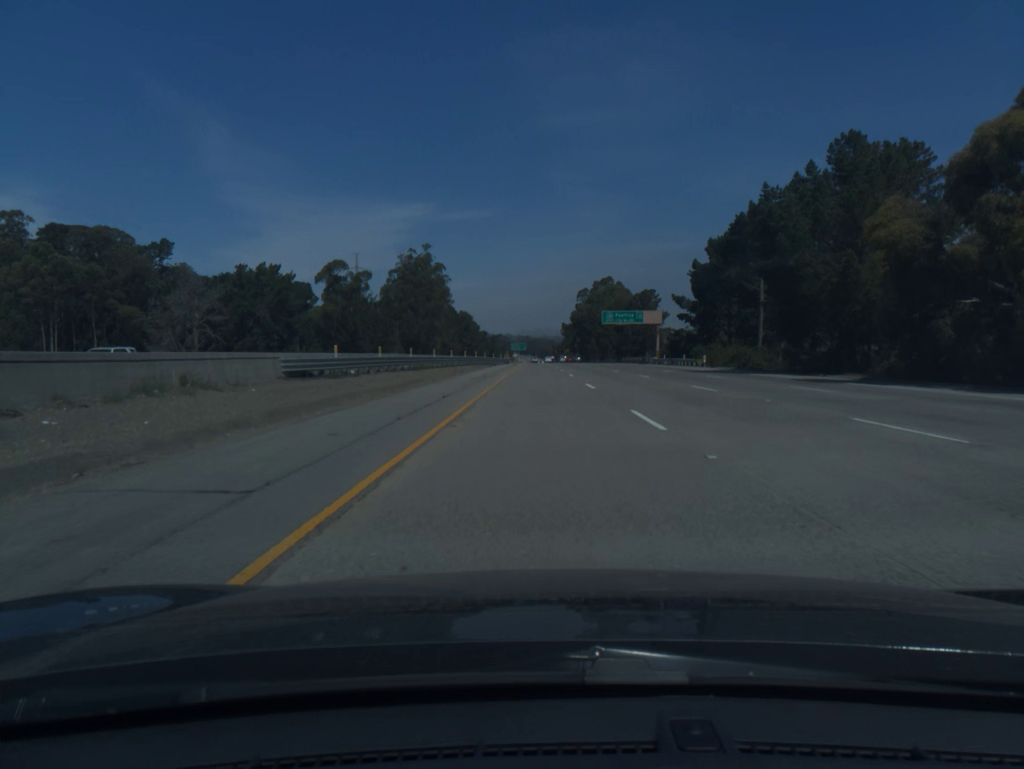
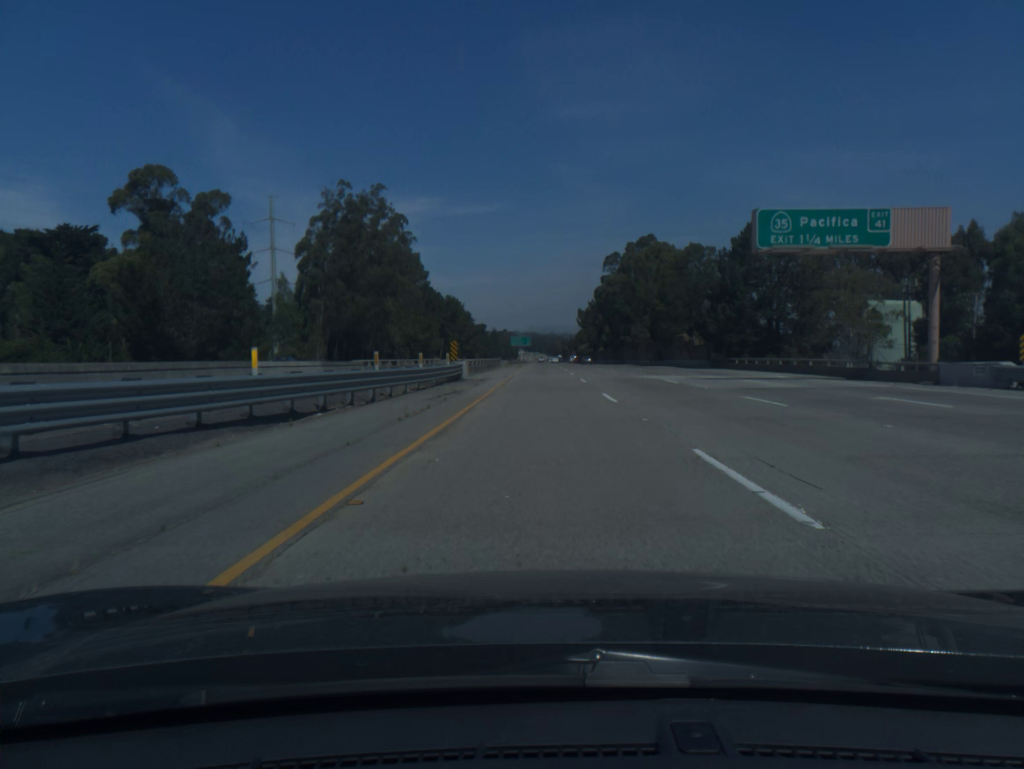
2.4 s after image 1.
(-0.3, +80.1) m; 0°
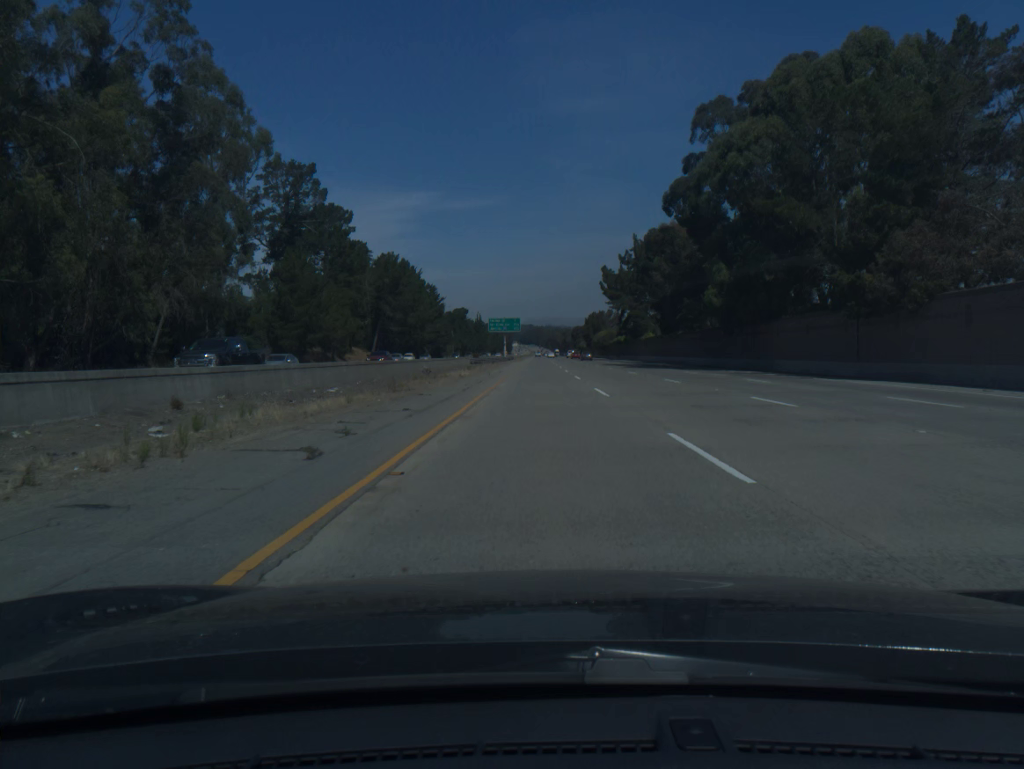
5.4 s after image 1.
(+0.2, +100.5) m; 0°
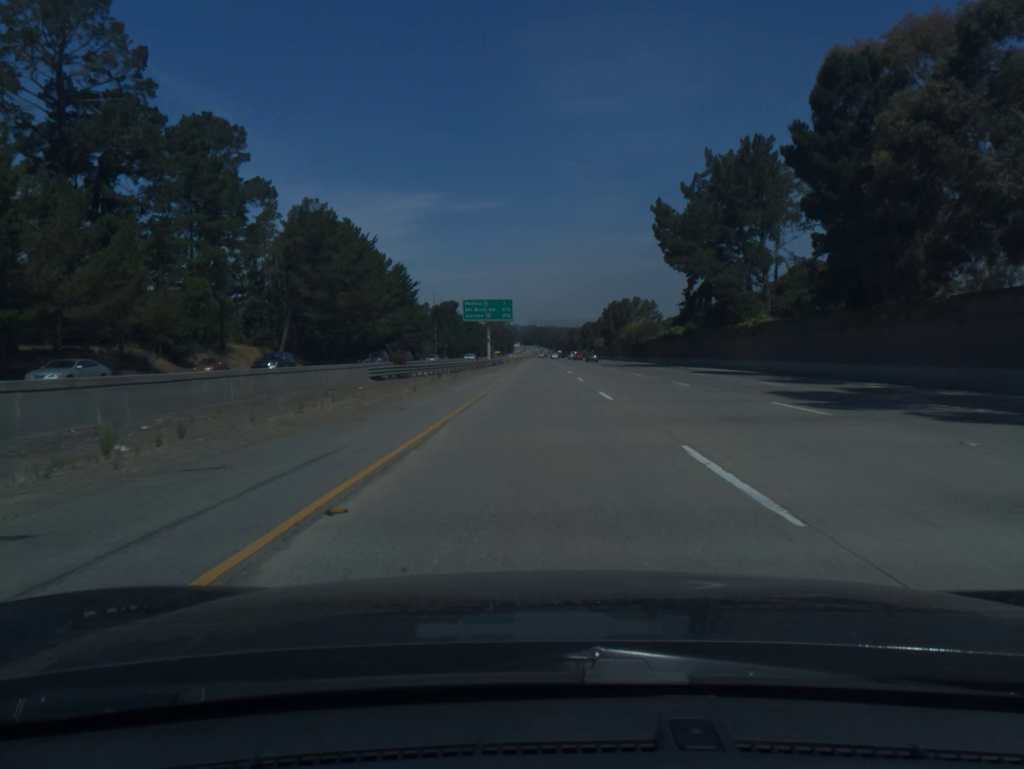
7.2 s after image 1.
(-0.1, +60.3) m; 0°
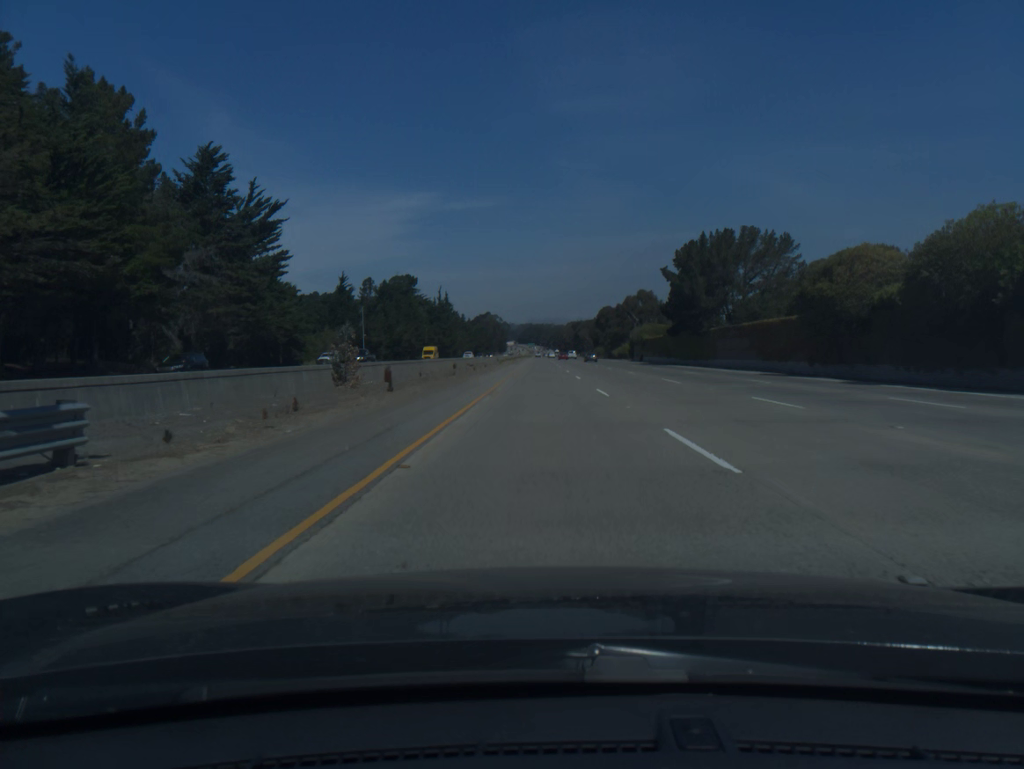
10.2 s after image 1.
(0.0, +100.3) m; 0°
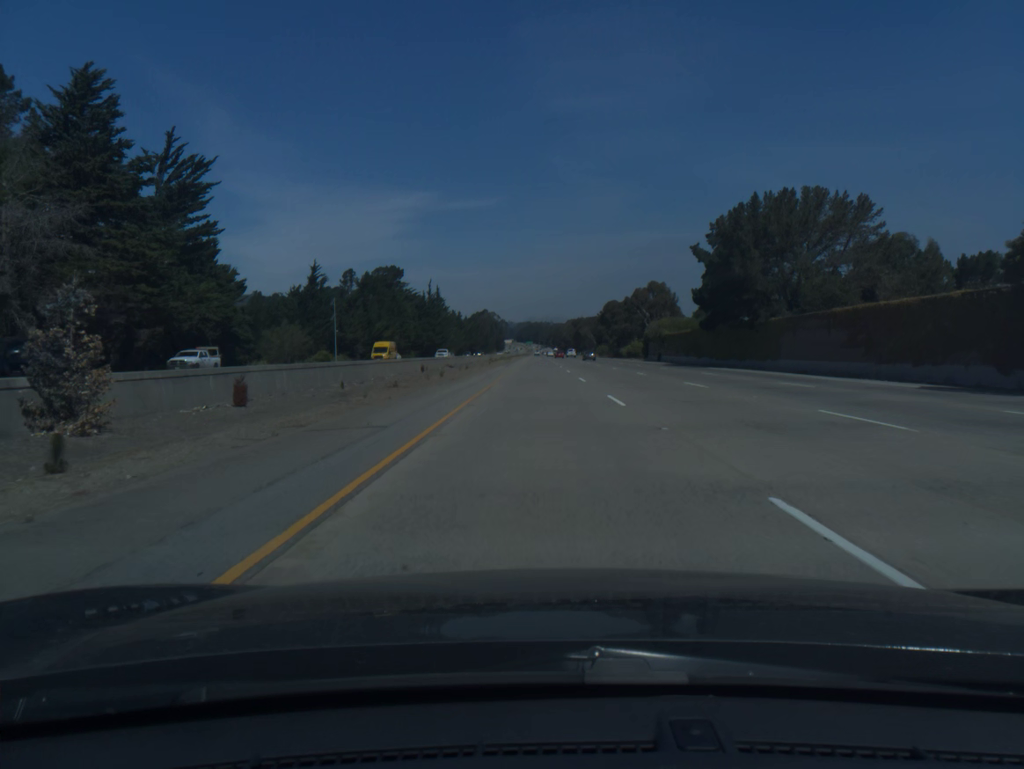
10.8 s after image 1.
(0.0, +20.0) m; 0°
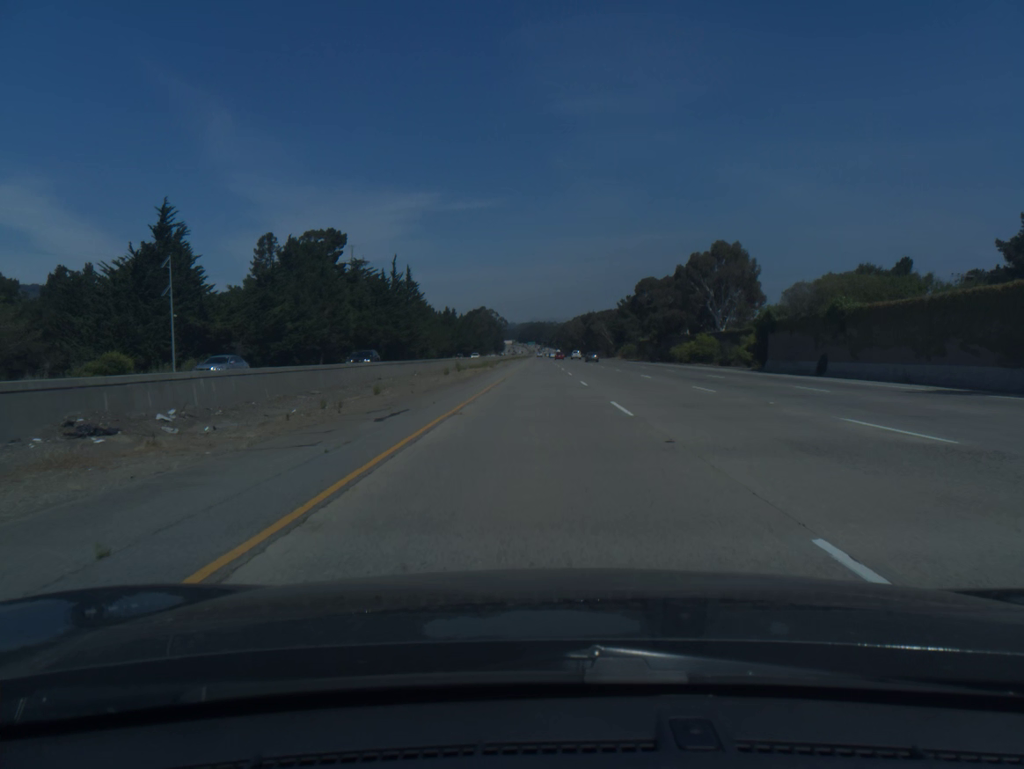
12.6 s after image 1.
(-0.1, +60.1) m; 0°
